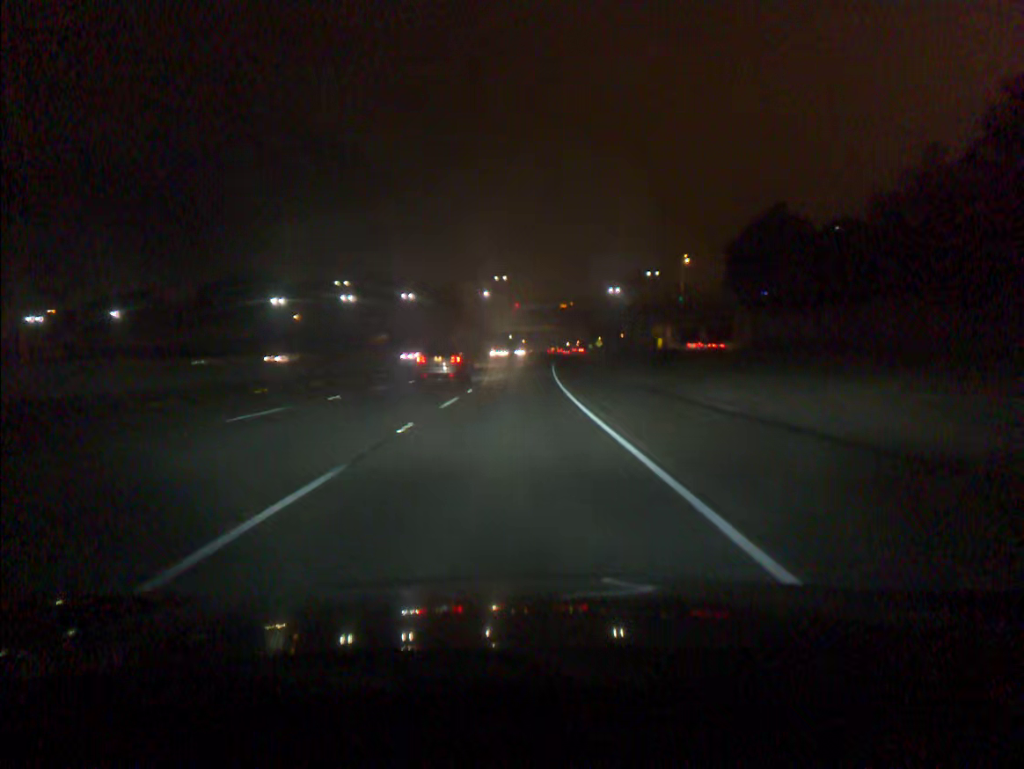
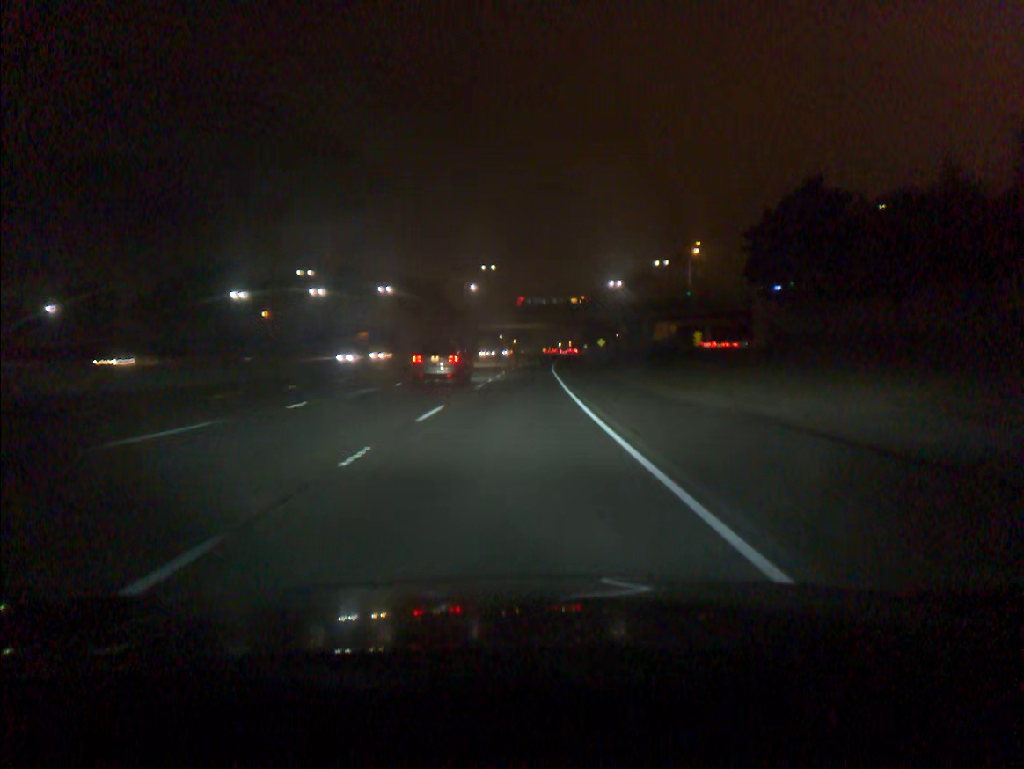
(+0.1, +18.2) m; +1°
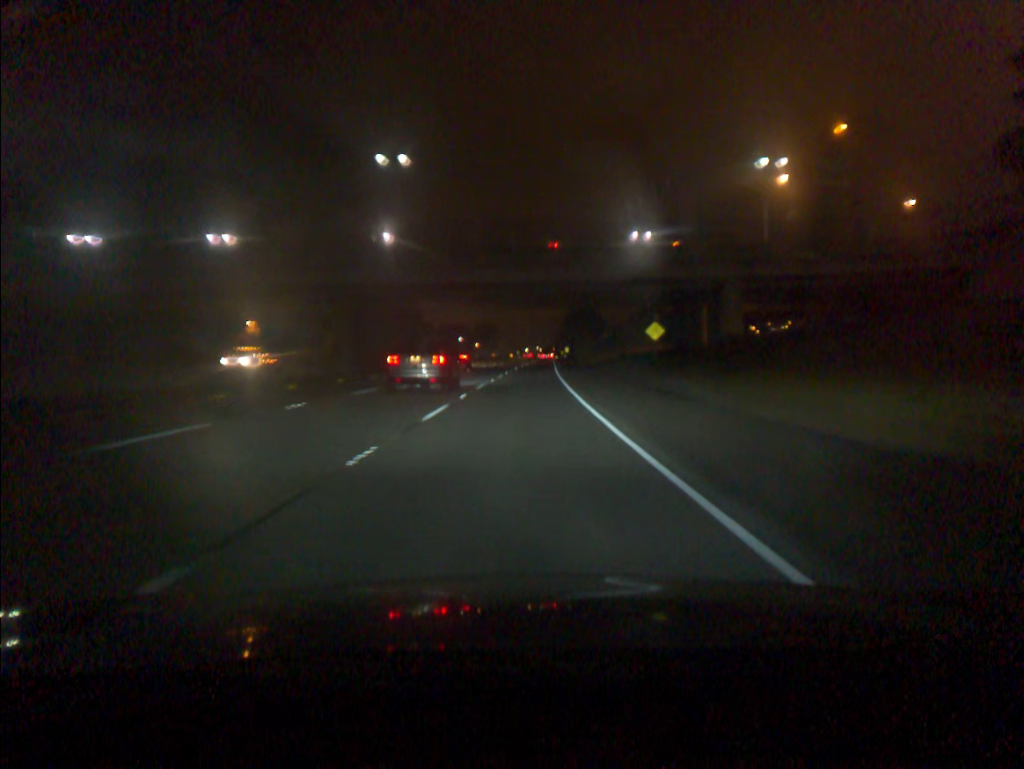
(+1.6, +72.8) m; +2°
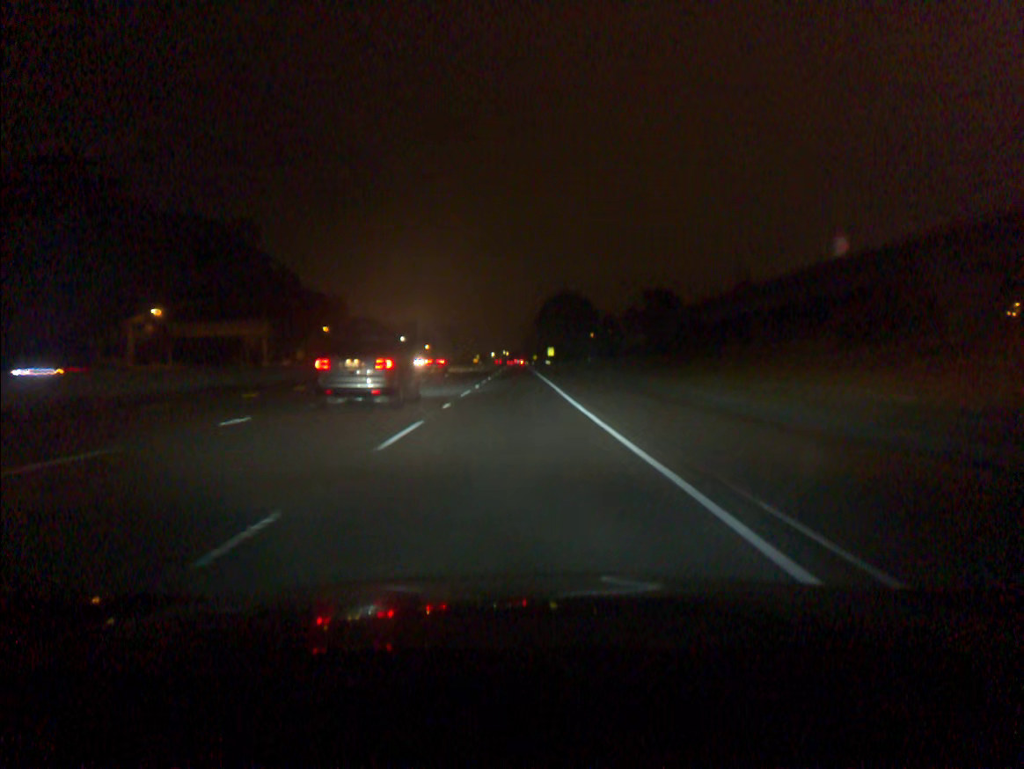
(+2.6, +90.9) m; +3°
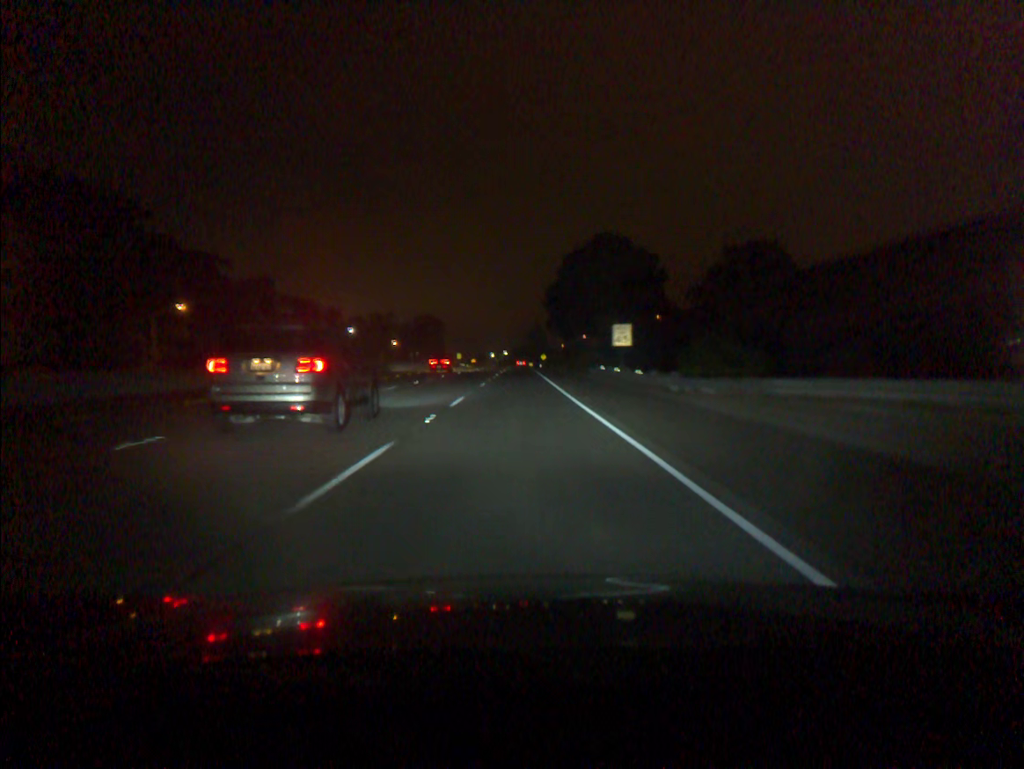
(-0.2, +91.5) m; 0°
